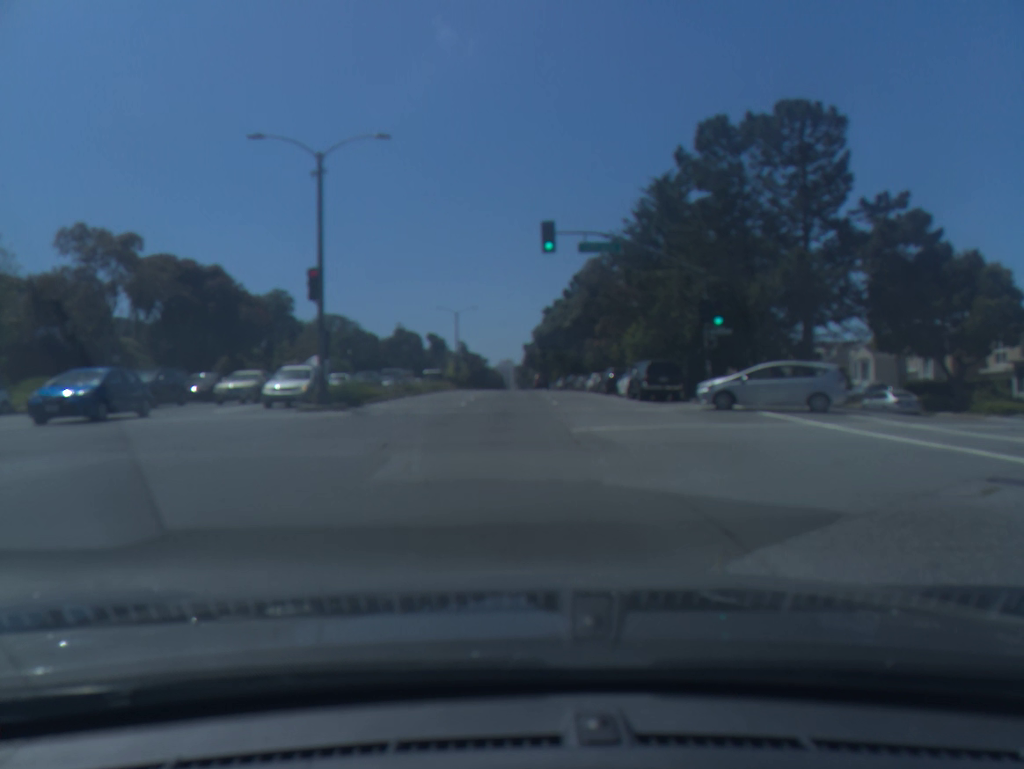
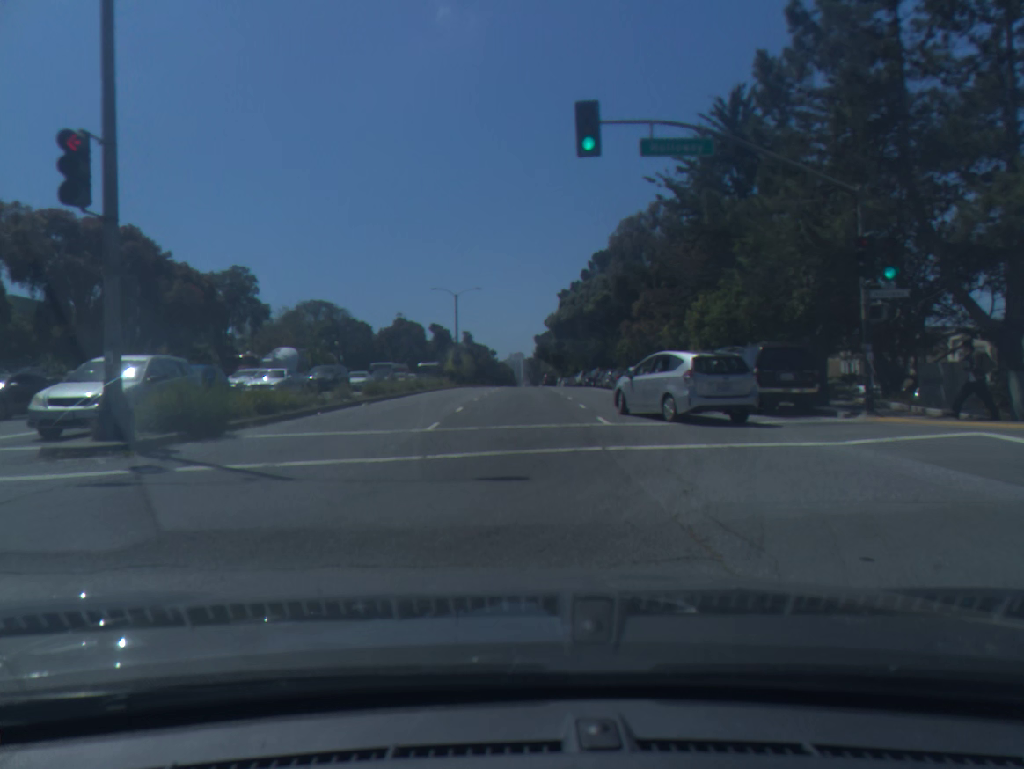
(-0.1, +13.6) m; -1°
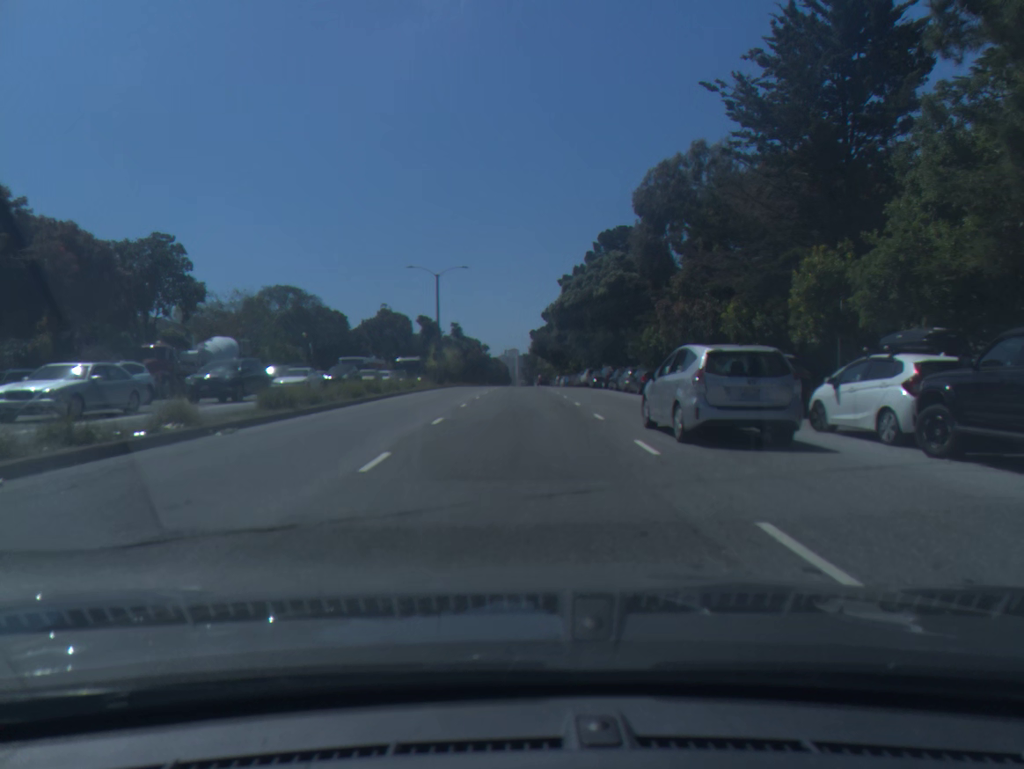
(+0.1, +12.4) m; +1°
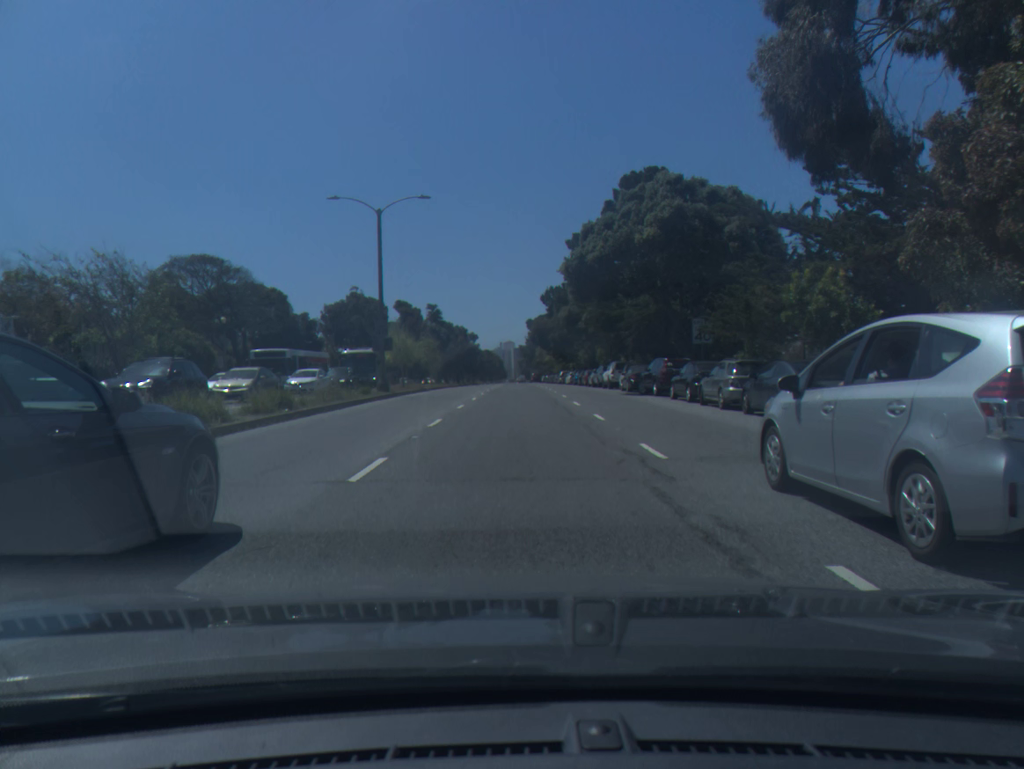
(+0.1, +22.0) m; 0°
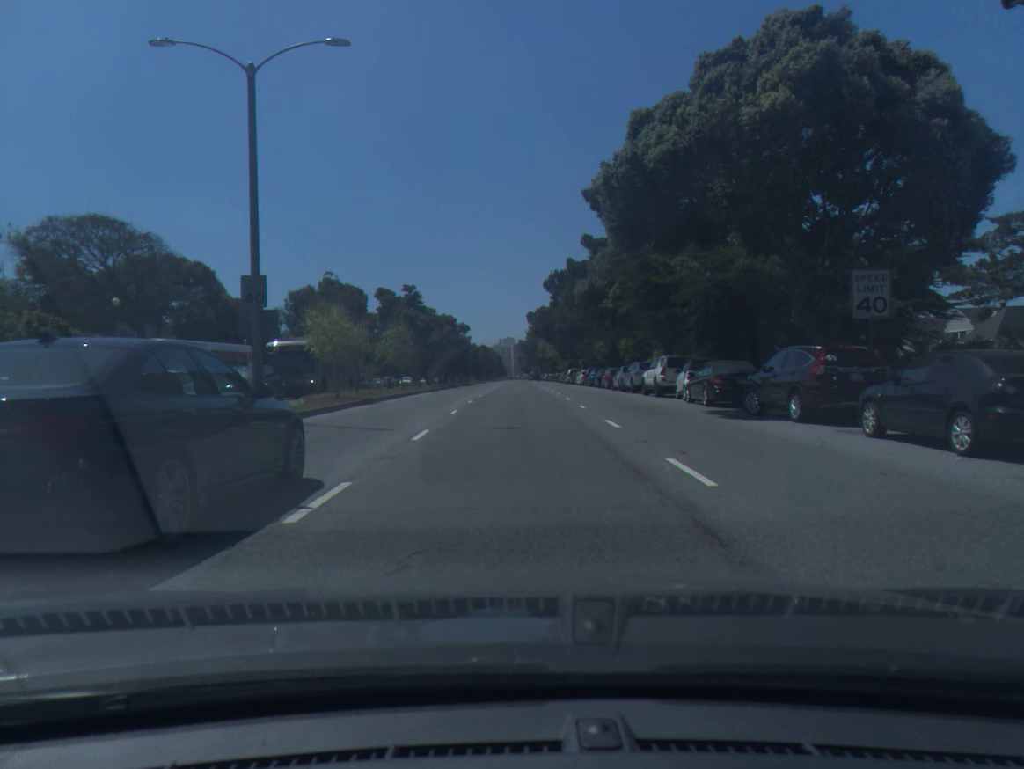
(0.0, +16.9) m; 0°
